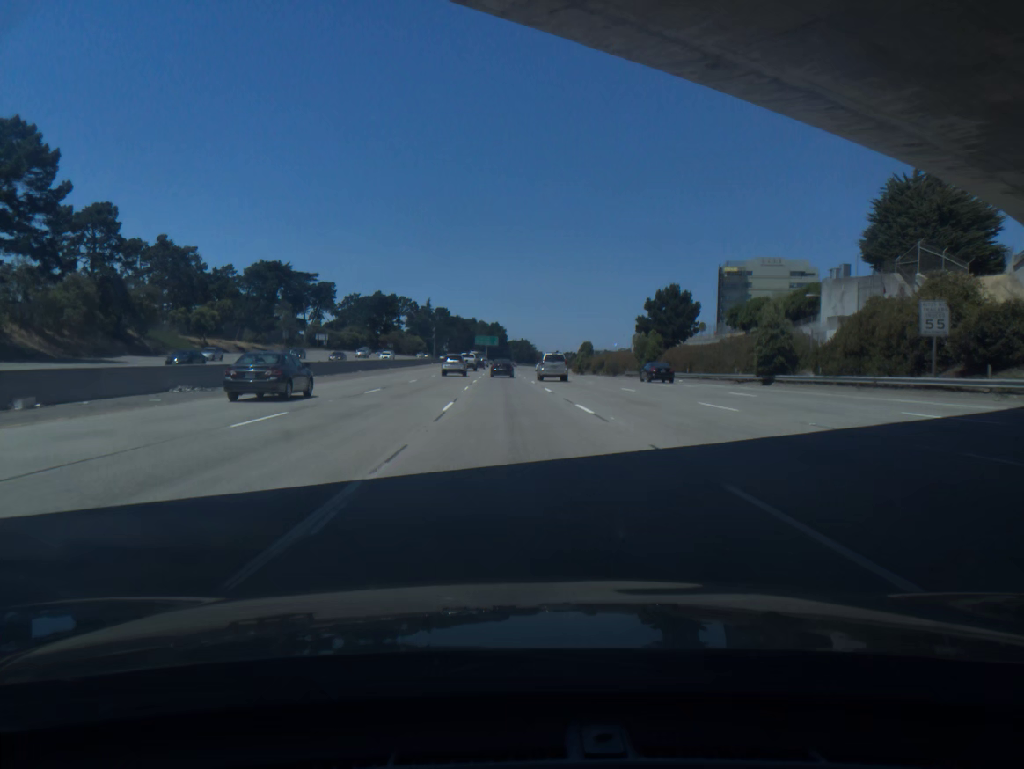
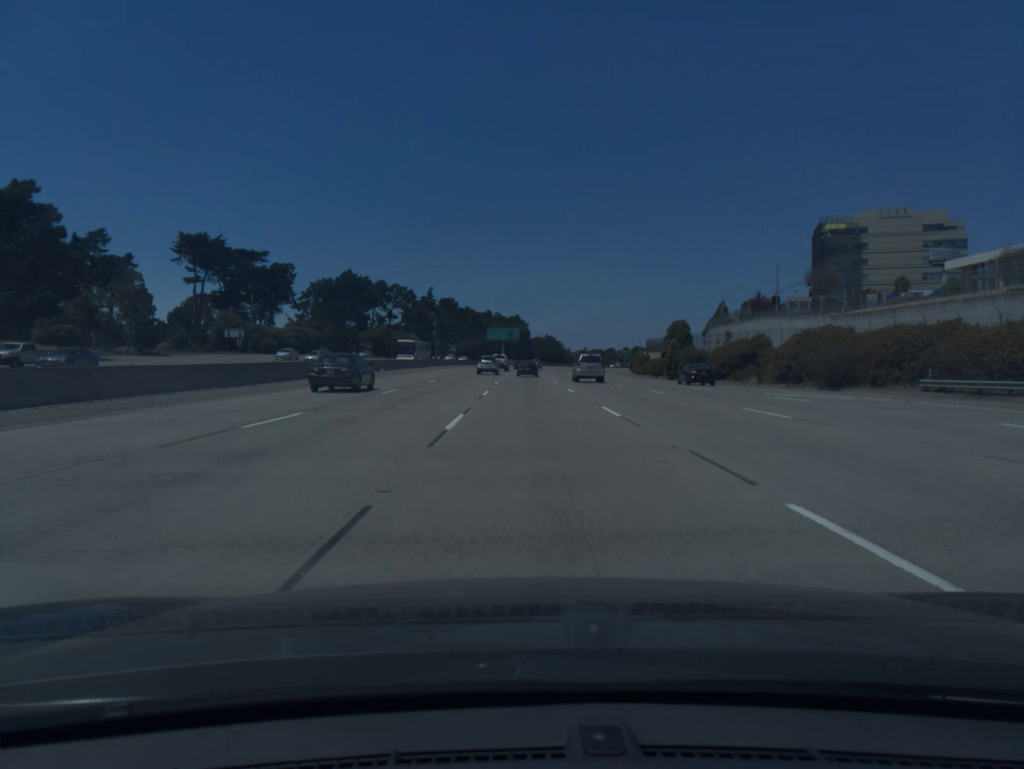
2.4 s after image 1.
(-2.2, +73.4) m; -2°
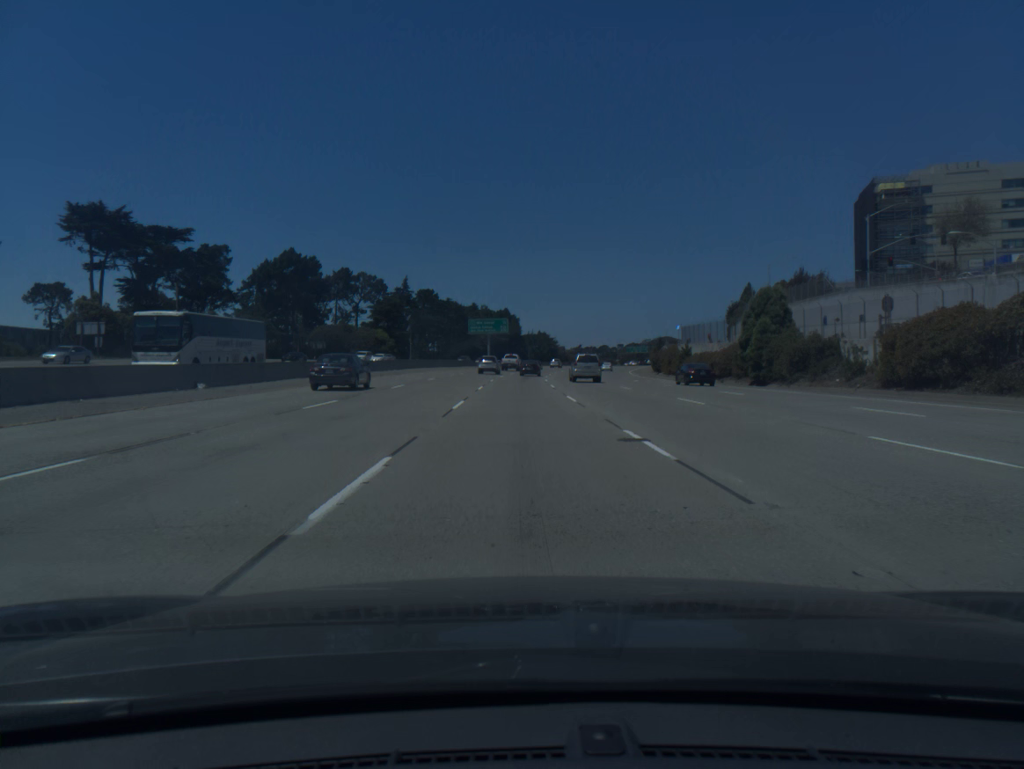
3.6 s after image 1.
(+0.3, +36.7) m; +1°
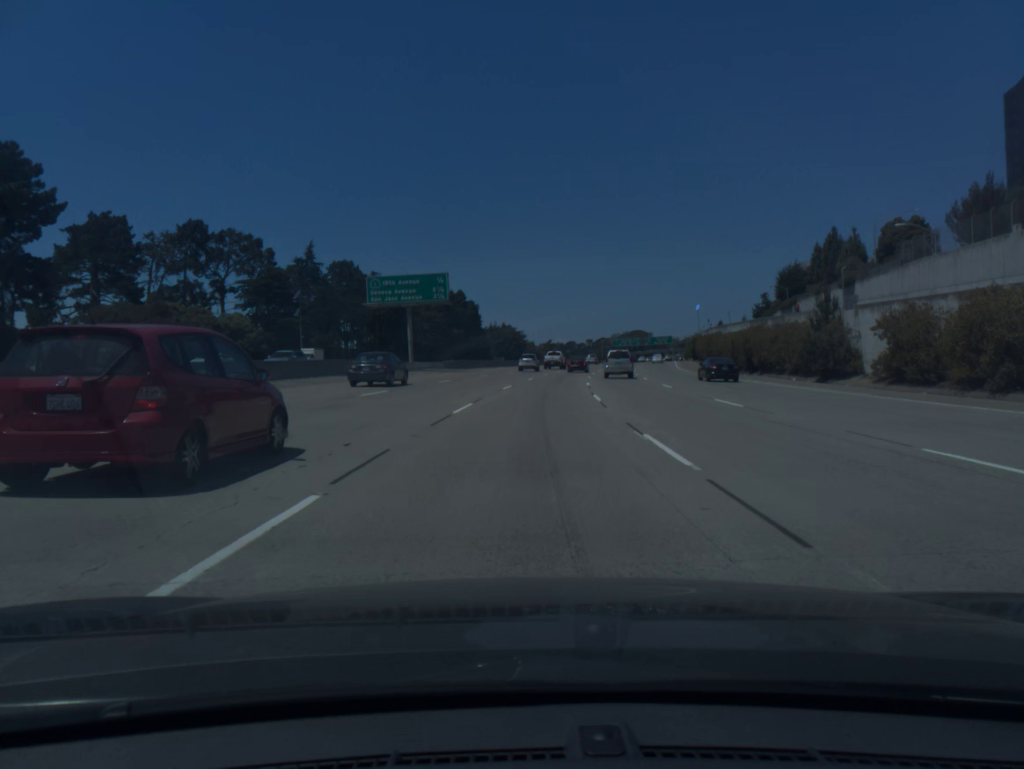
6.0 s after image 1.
(+0.7, +73.5) m; +3°
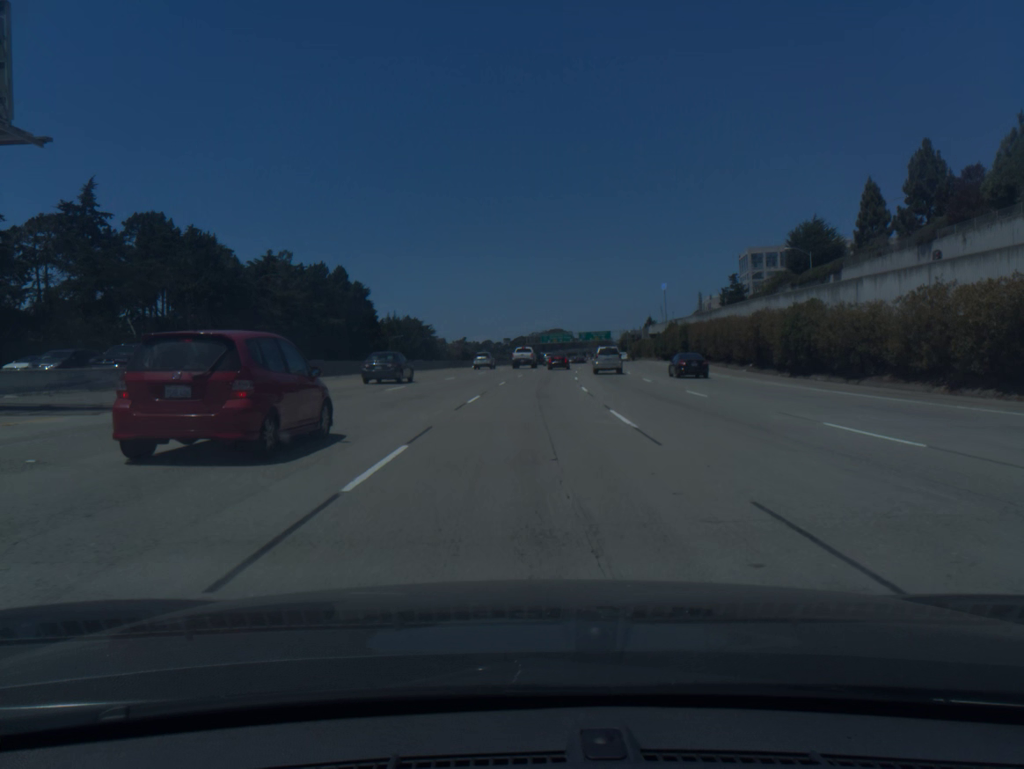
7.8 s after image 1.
(+2.7, +53.3) m; +6°
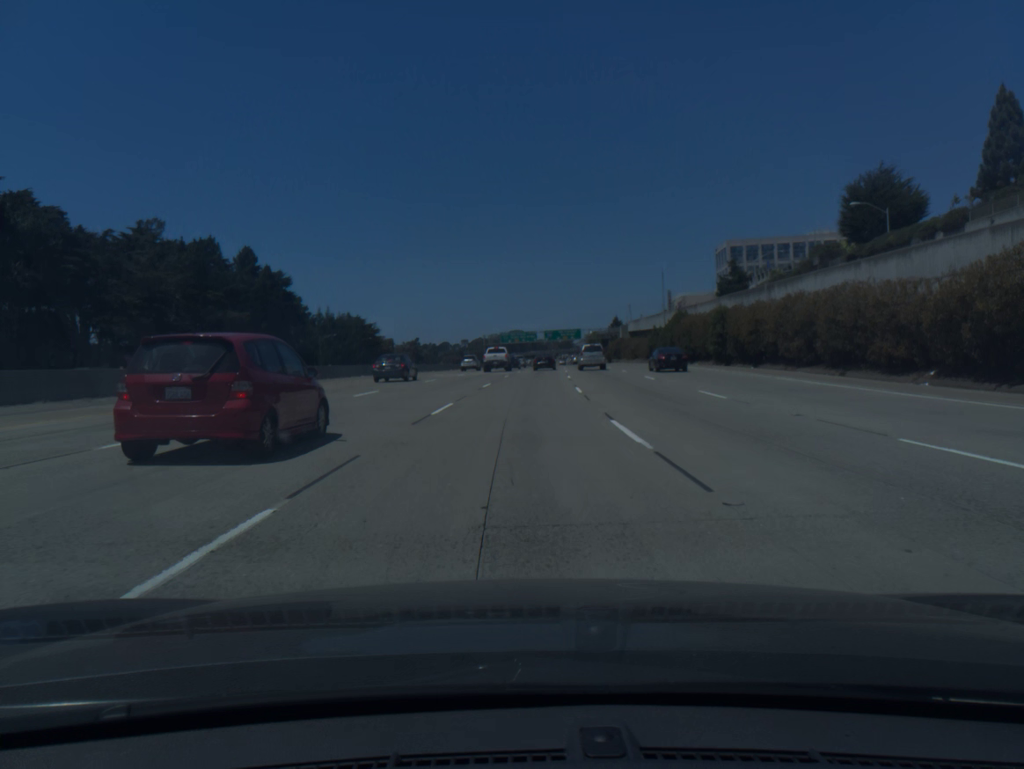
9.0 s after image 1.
(+0.9, +33.1) m; +3°
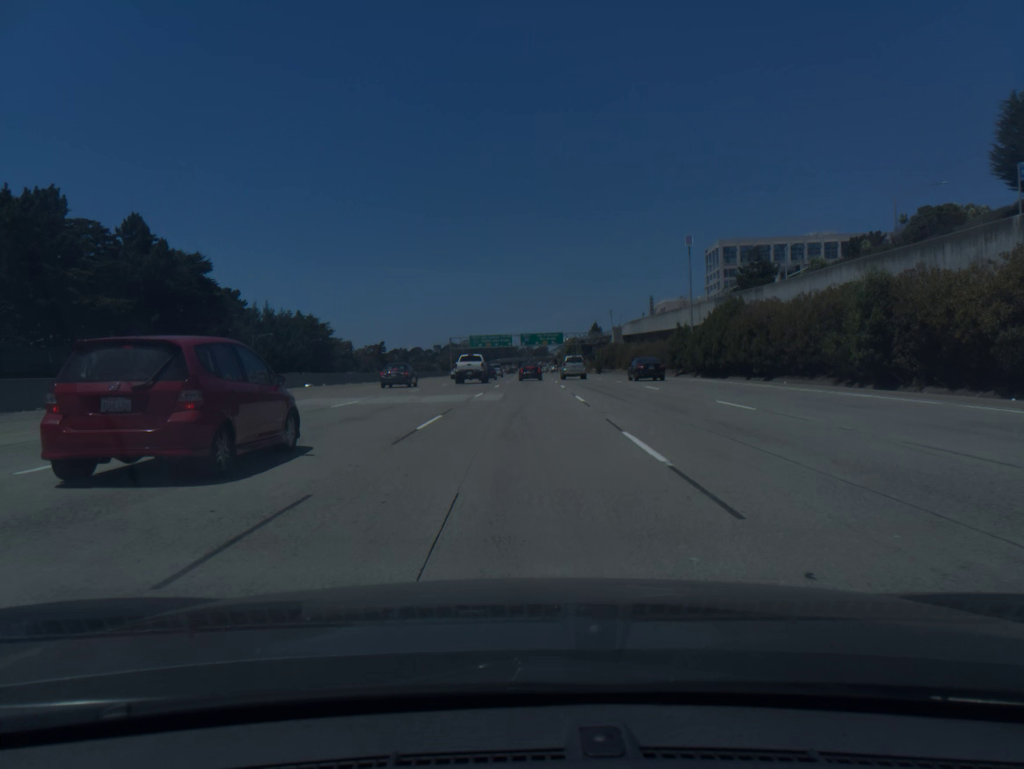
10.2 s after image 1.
(+0.6, +31.1) m; +2°
